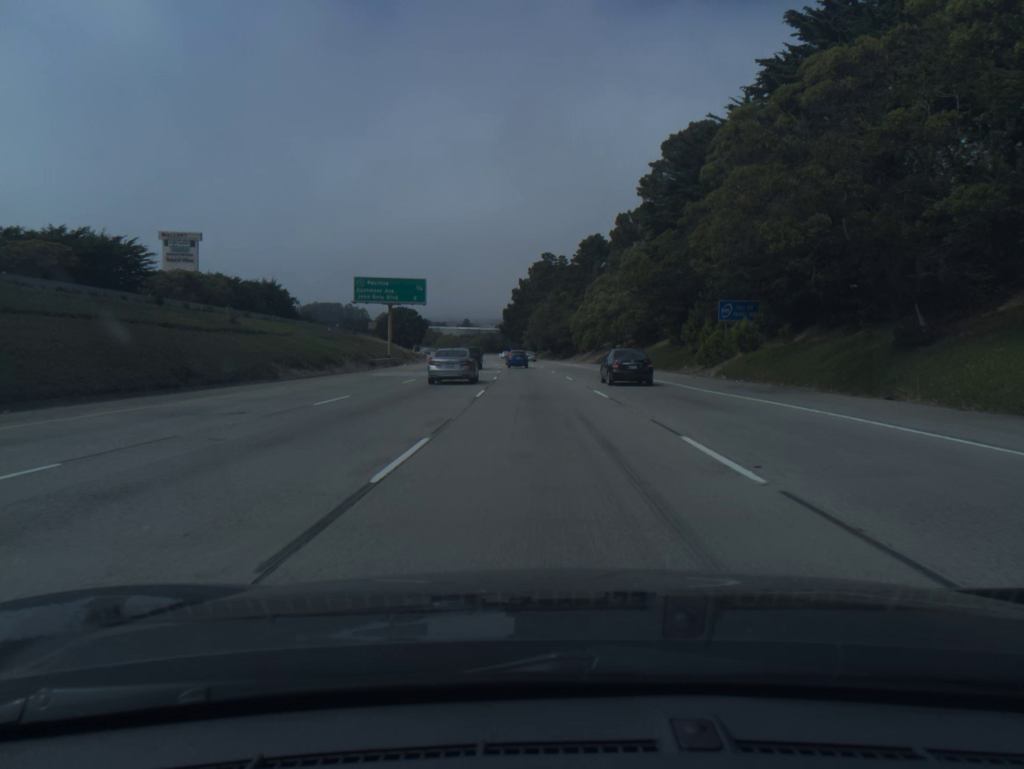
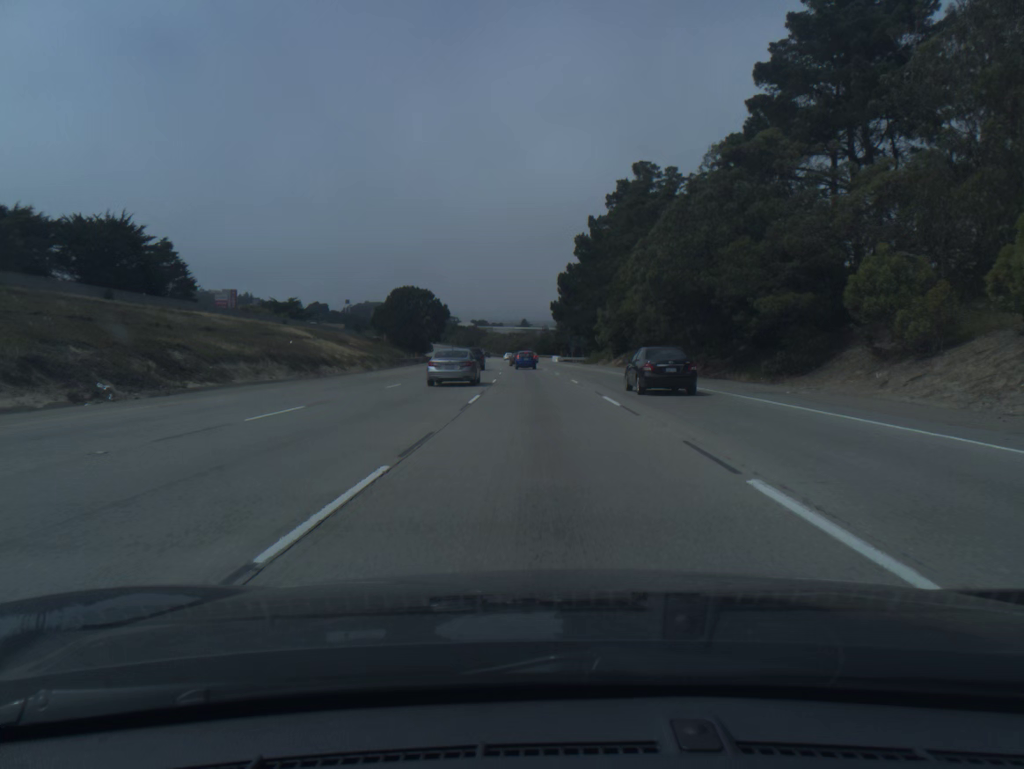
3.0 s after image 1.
(-3.6, +90.7) m; -4°
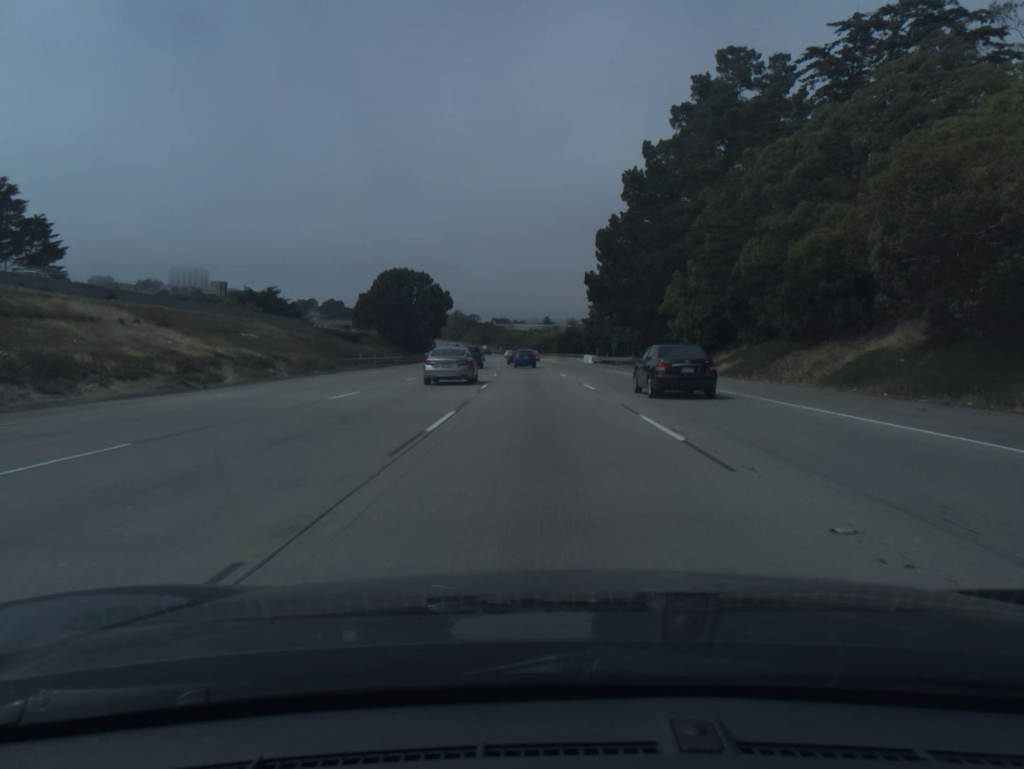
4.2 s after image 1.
(-0.5, +36.6) m; -2°
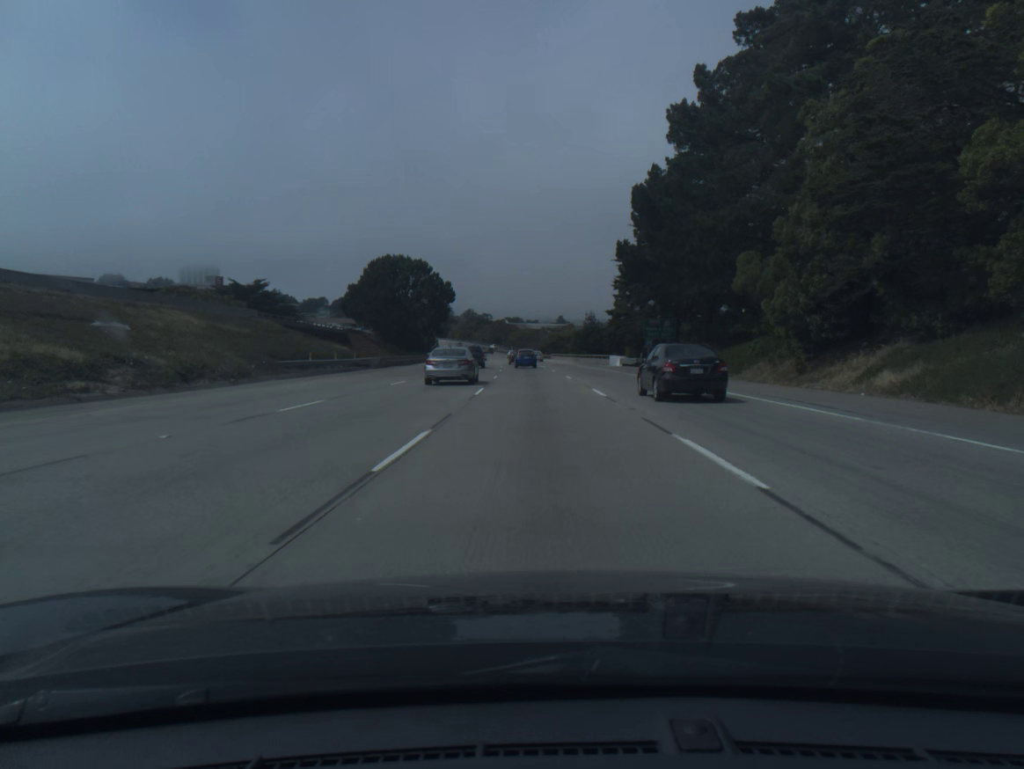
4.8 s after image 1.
(-0.1, +18.3) m; -1°
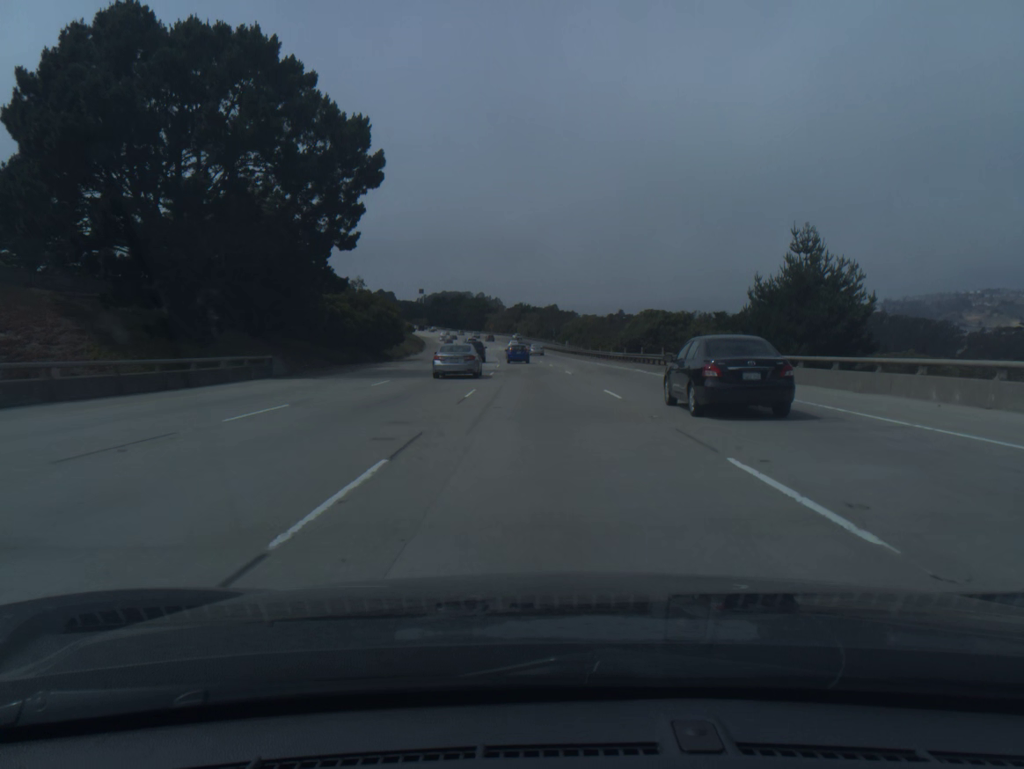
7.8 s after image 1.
(-3.4, +90.7) m; -4°
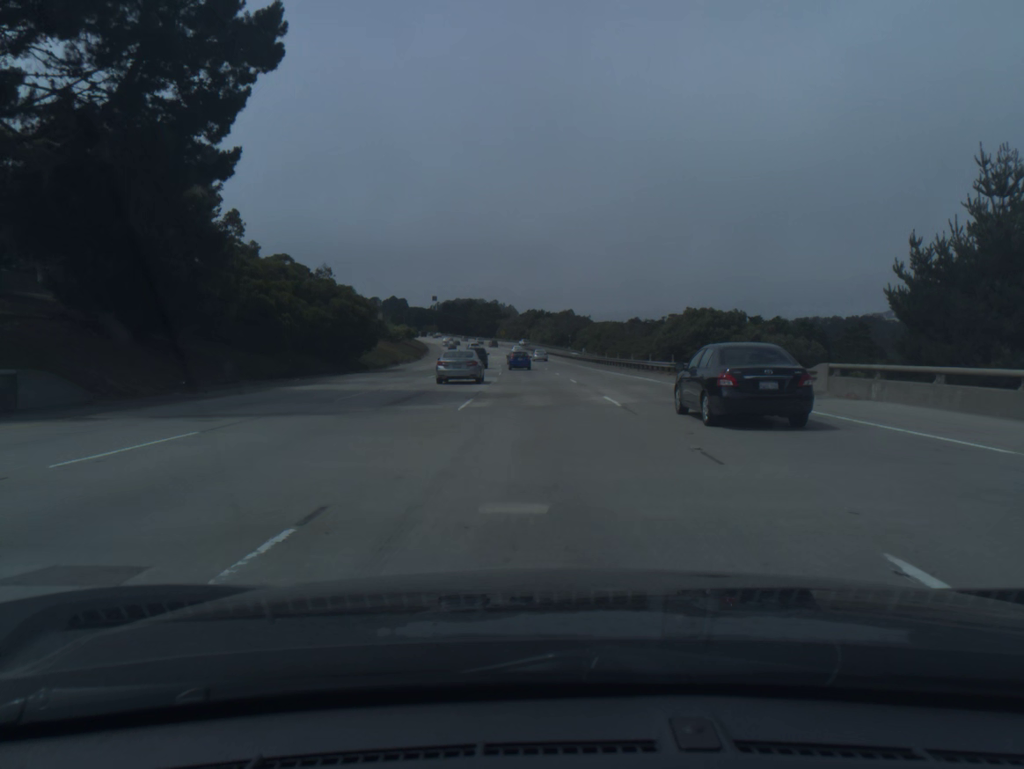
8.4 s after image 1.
(-0.2, +18.0) m; -1°
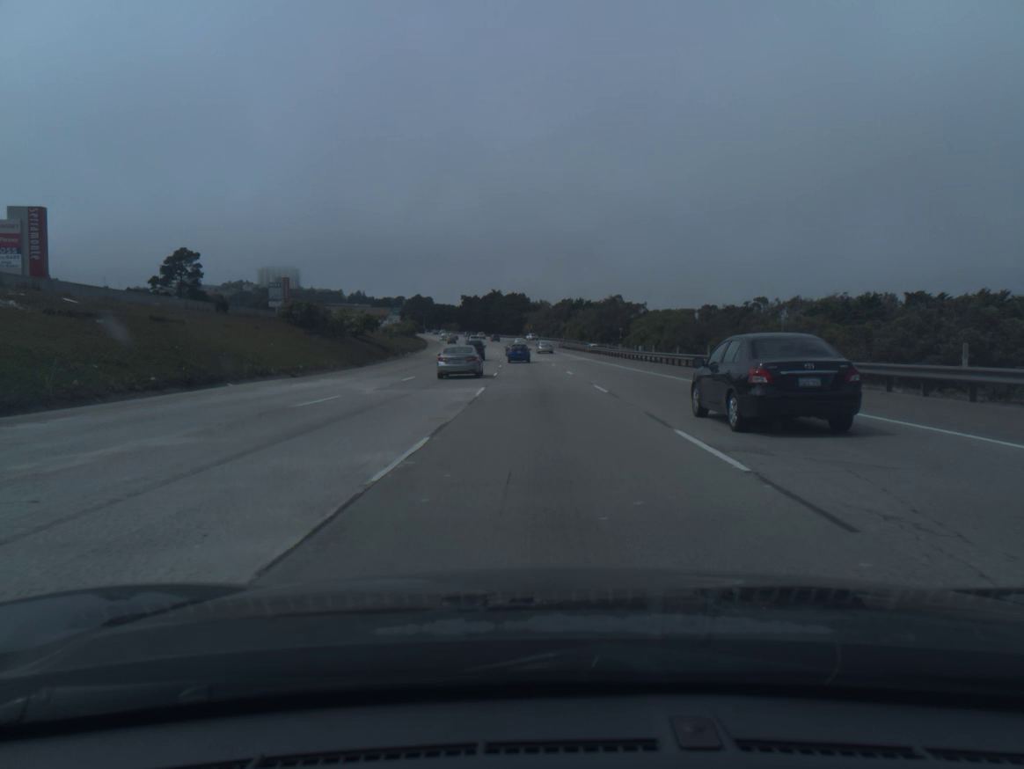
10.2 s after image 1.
(-1.1, +54.1) m; -2°
